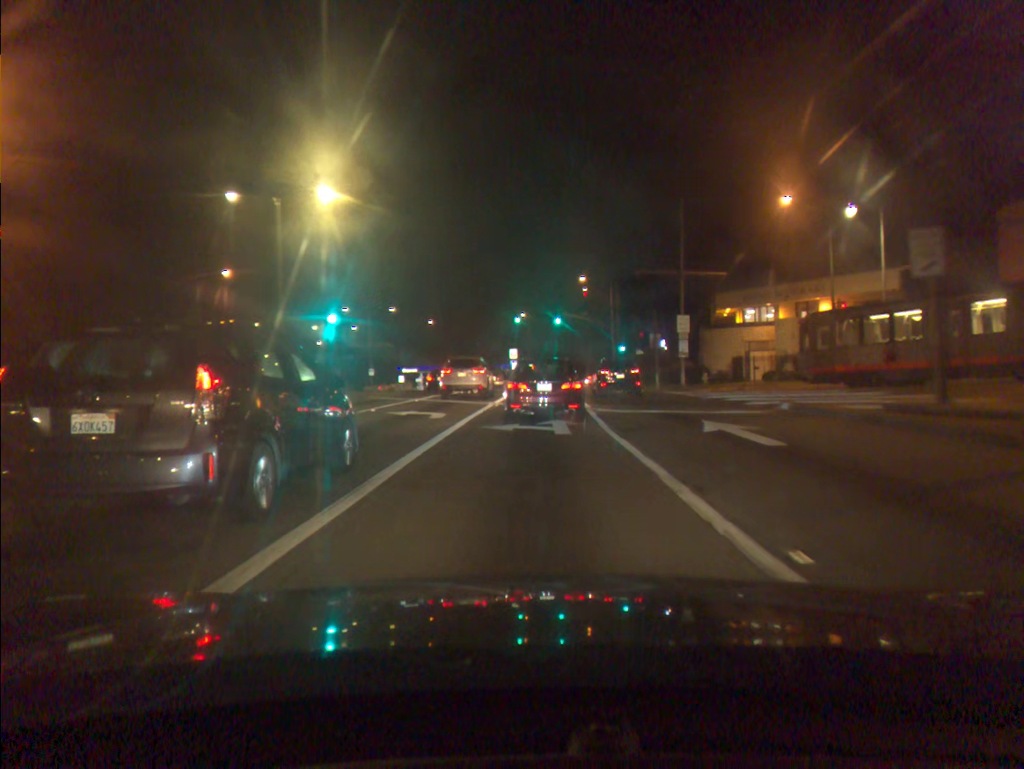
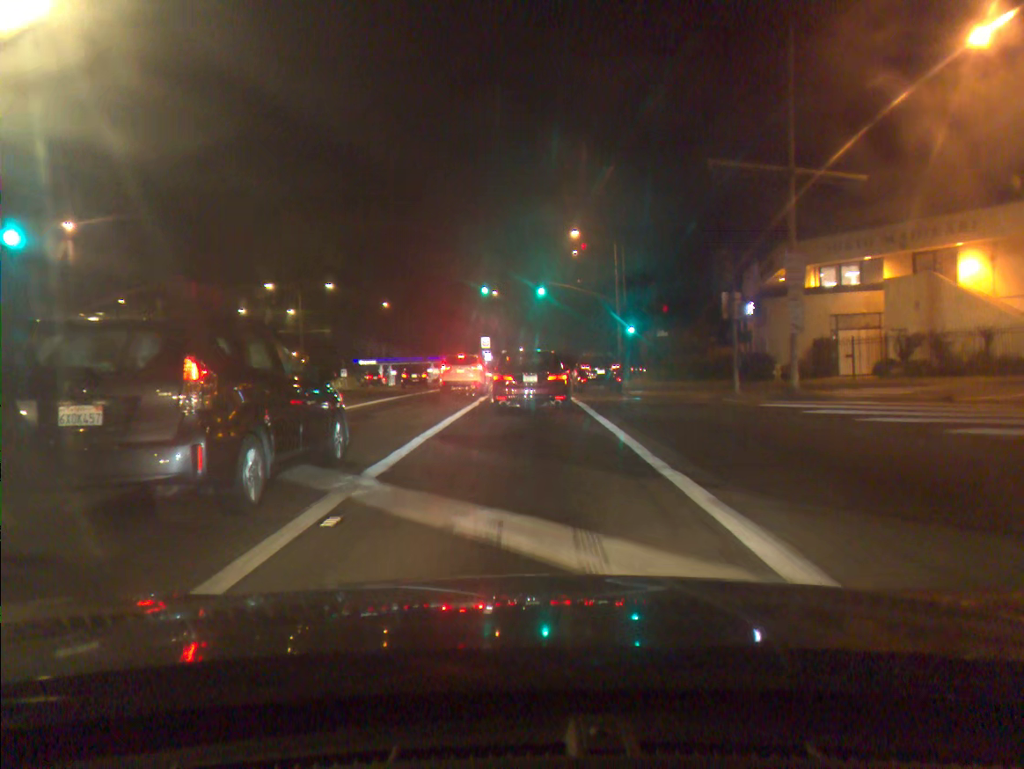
(+0.3, +19.9) m; +1°
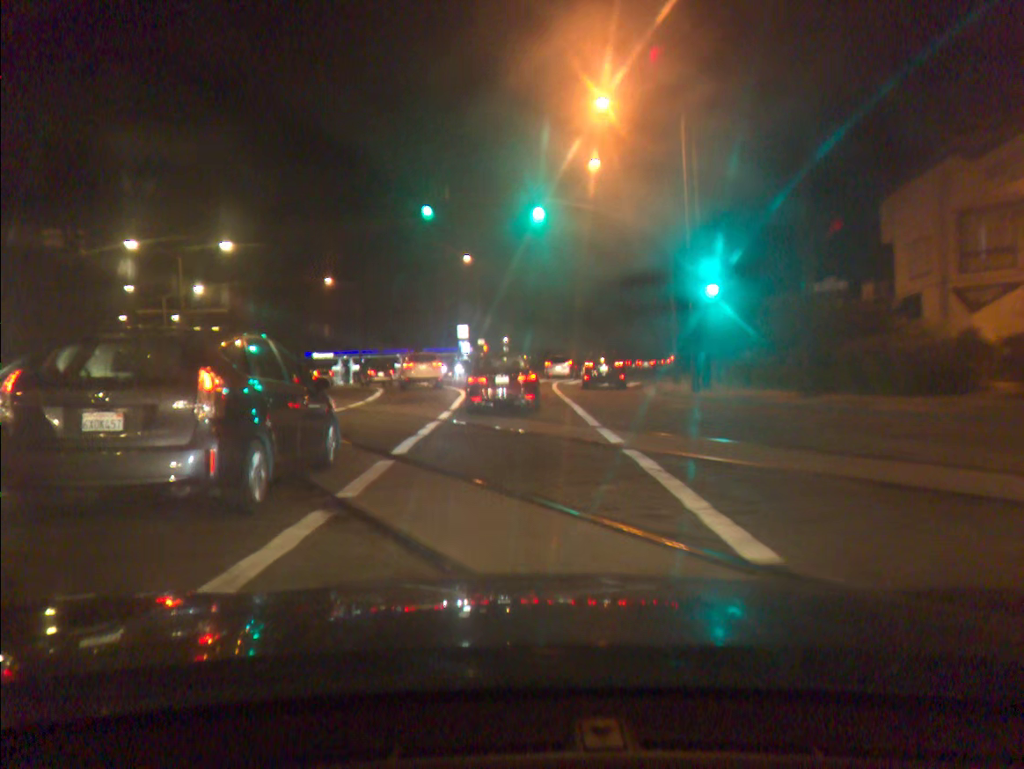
(+0.2, +24.9) m; +1°
